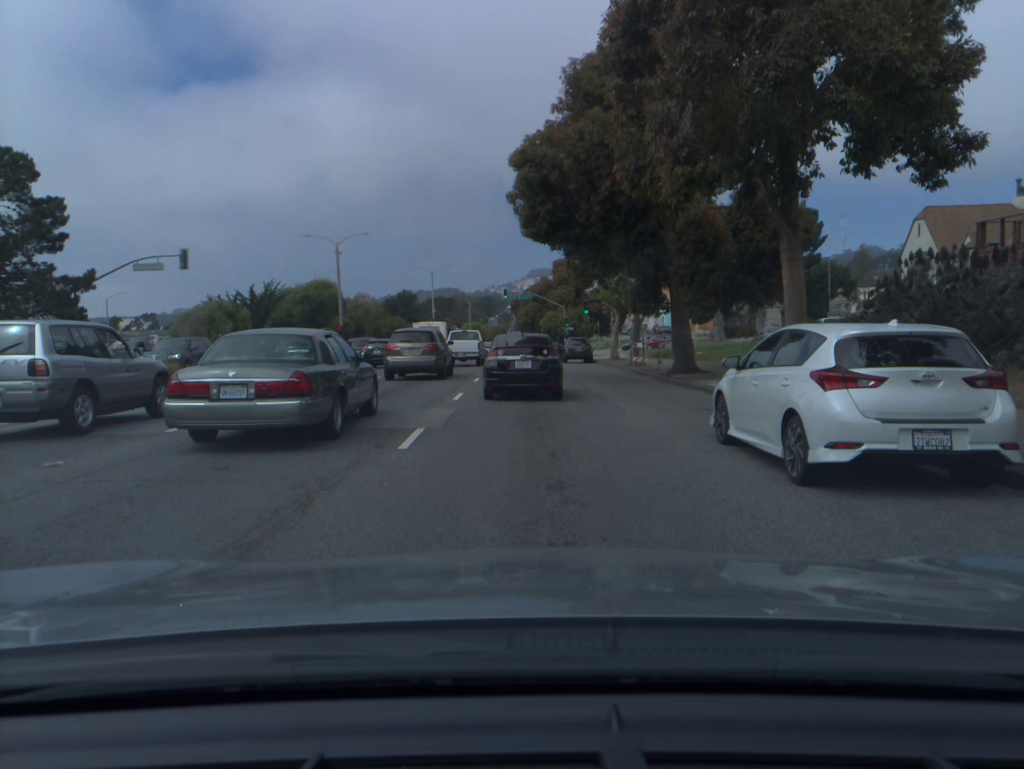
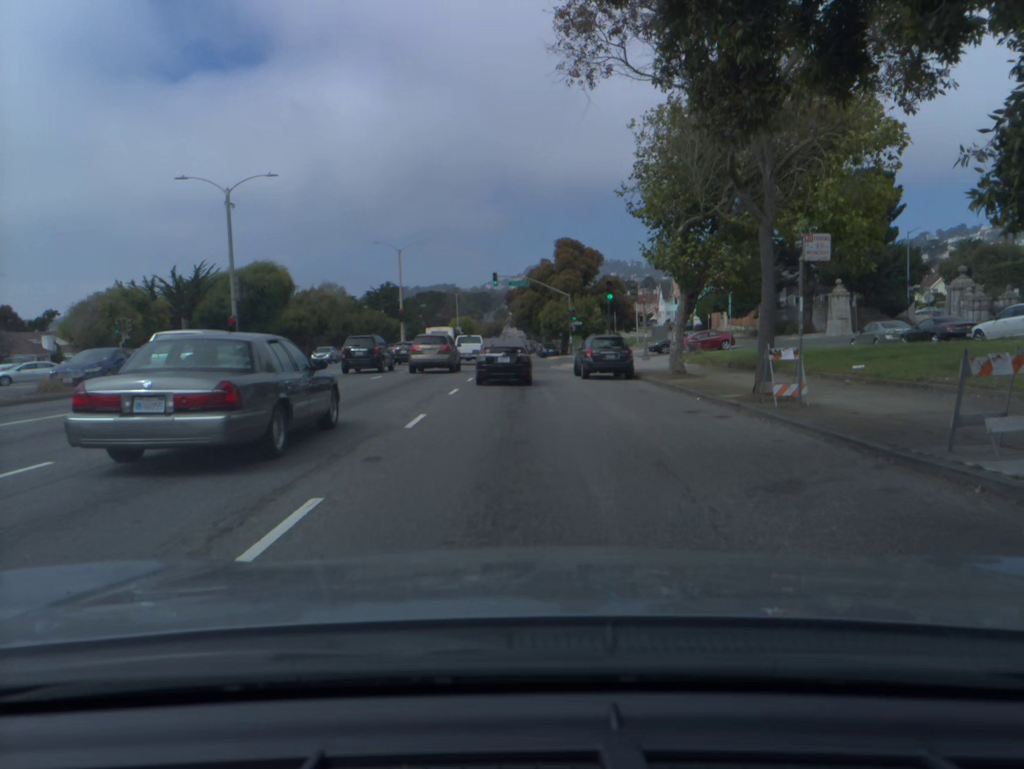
(0.0, +19.6) m; 0°
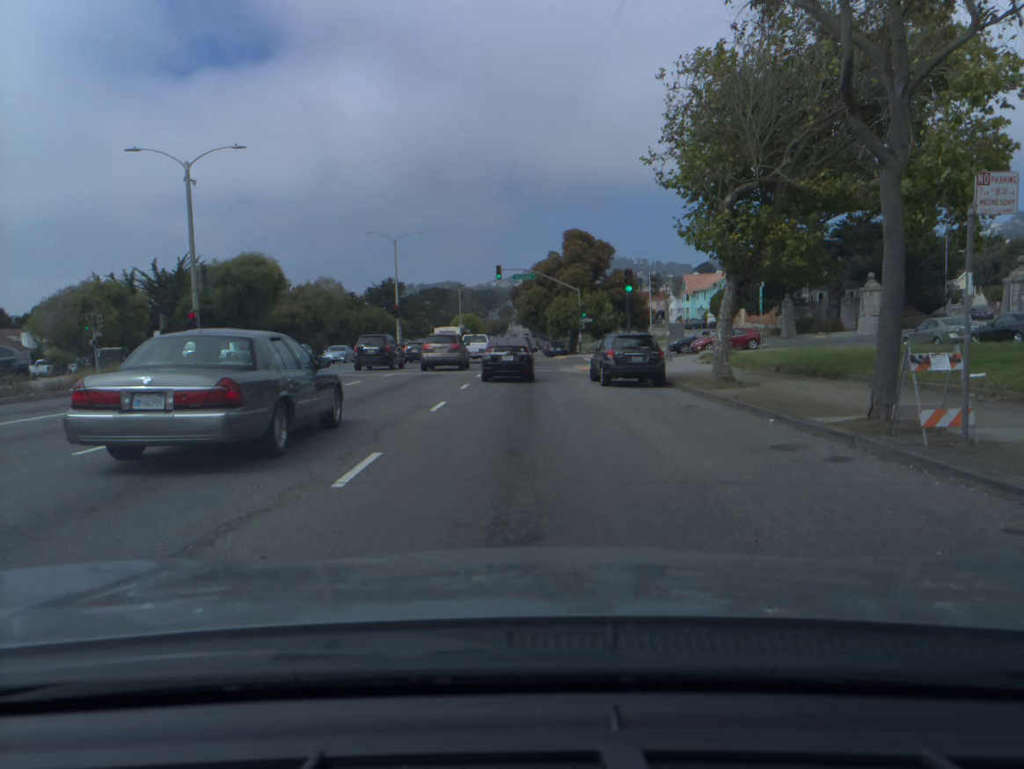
(0.0, +4.9) m; 0°
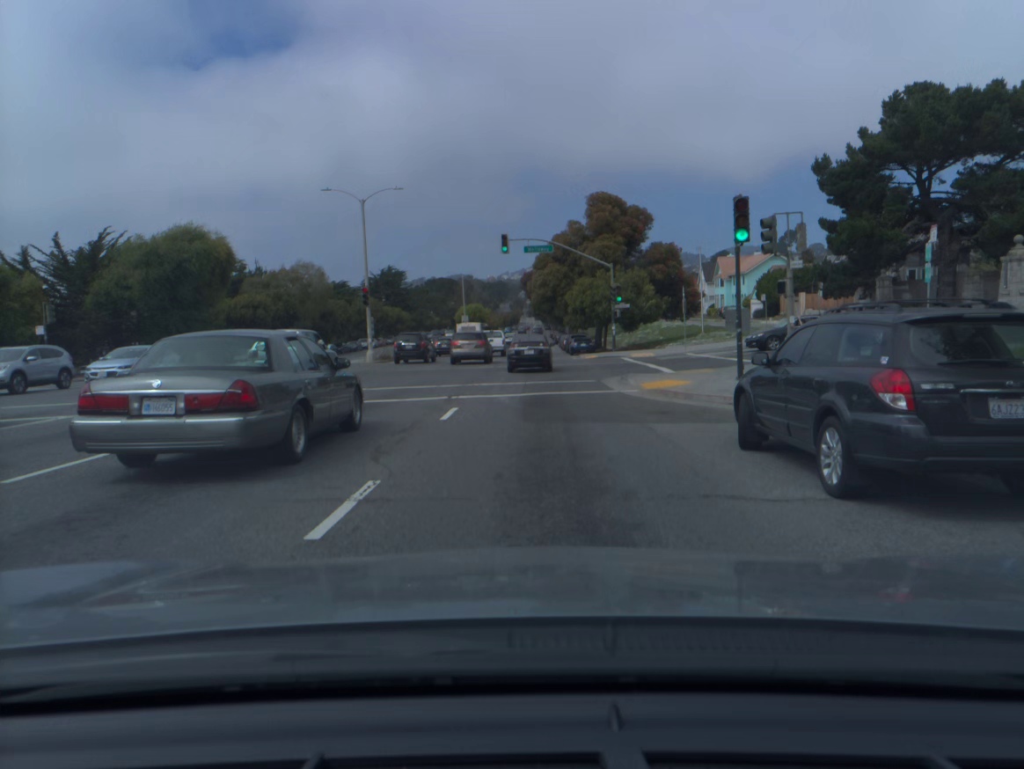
(-0.1, +16.1) m; -1°
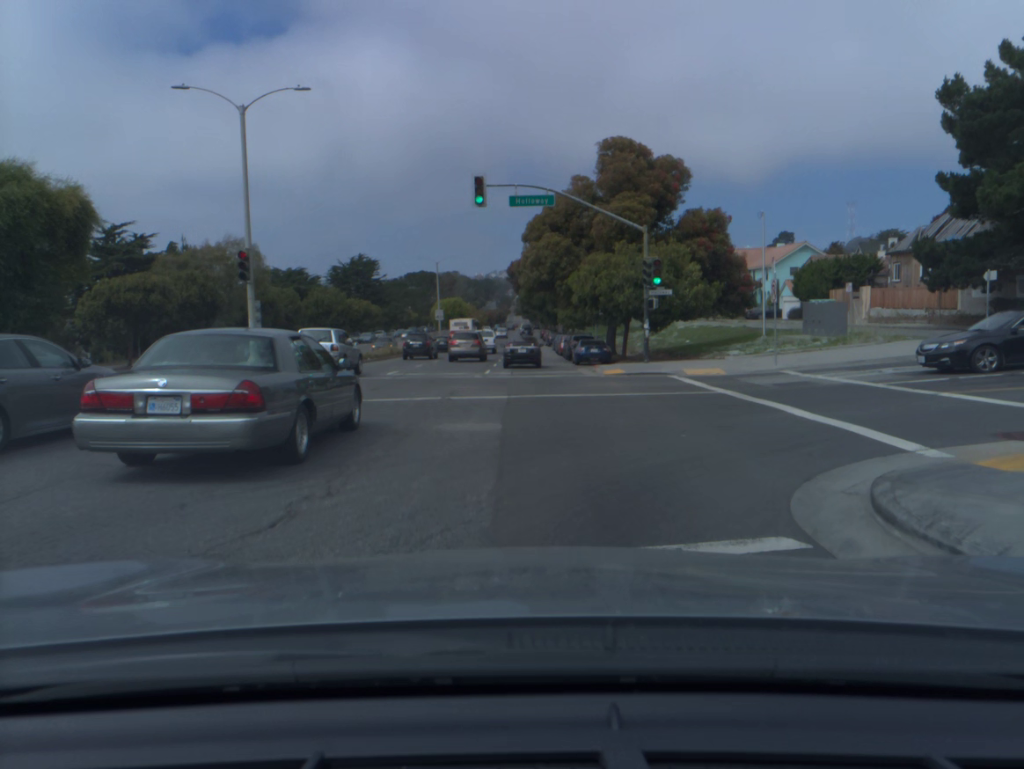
(+0.1, +17.6) m; +1°
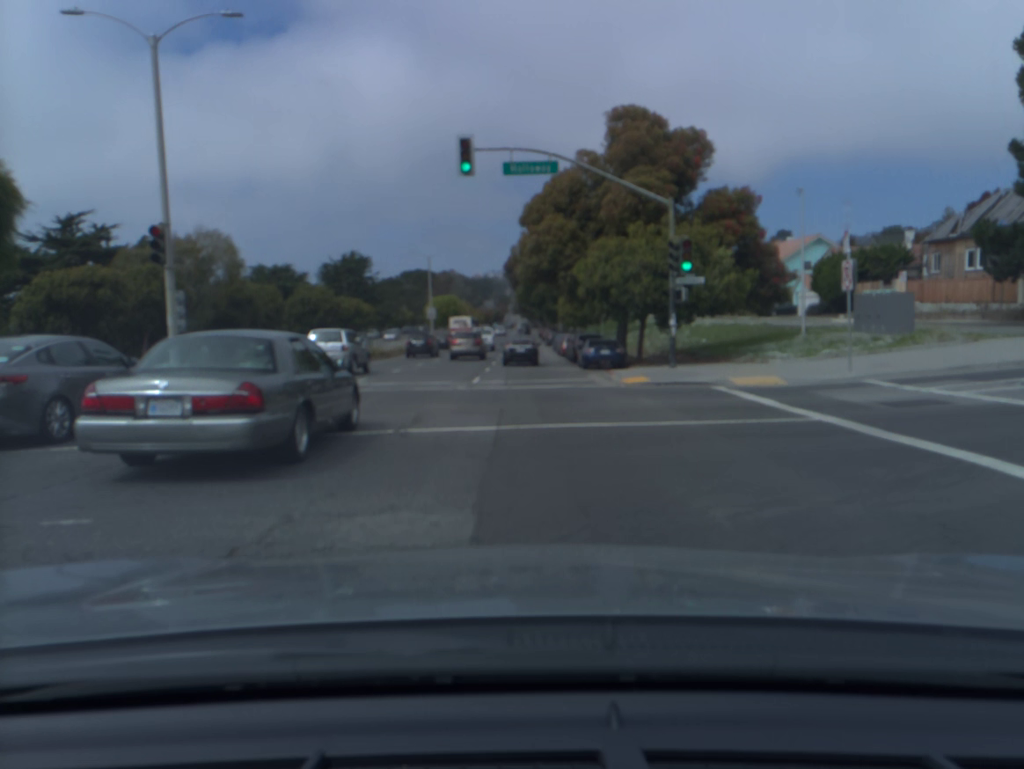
(0.0, +6.3) m; 0°
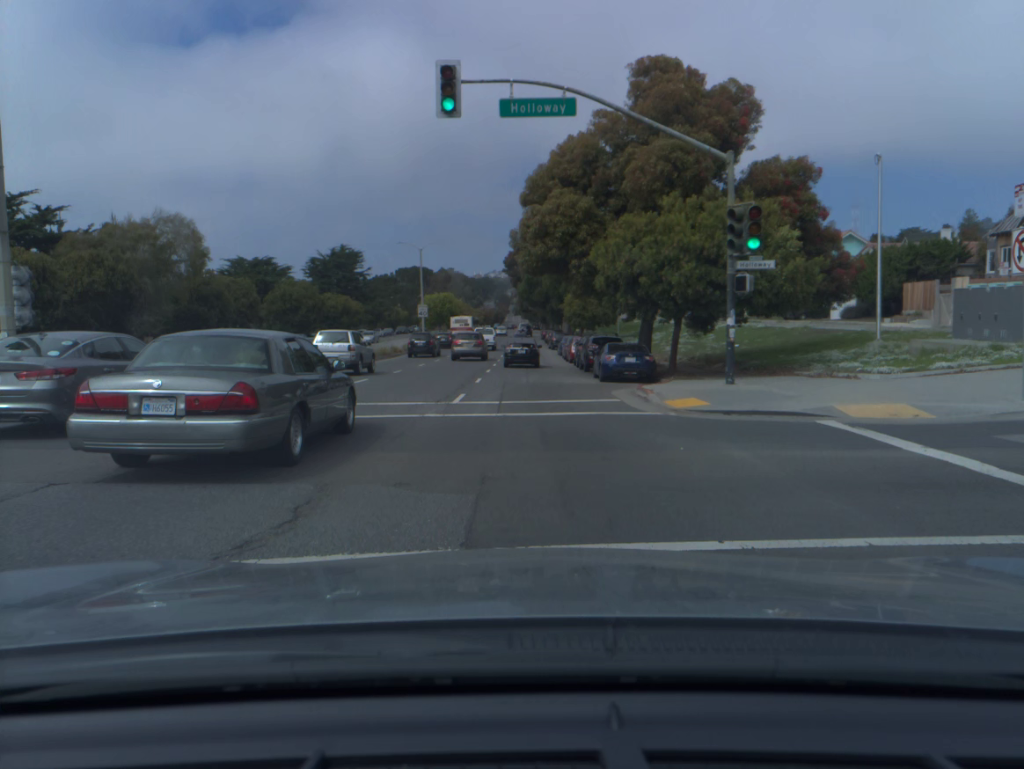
(0.0, +6.6) m; 0°
